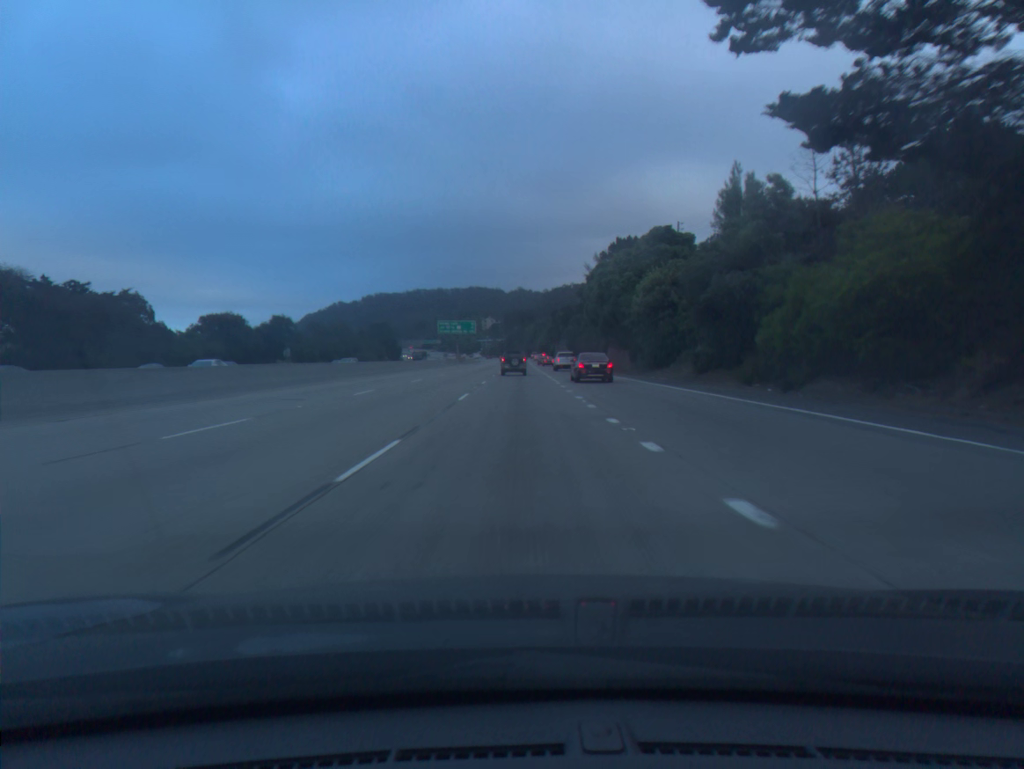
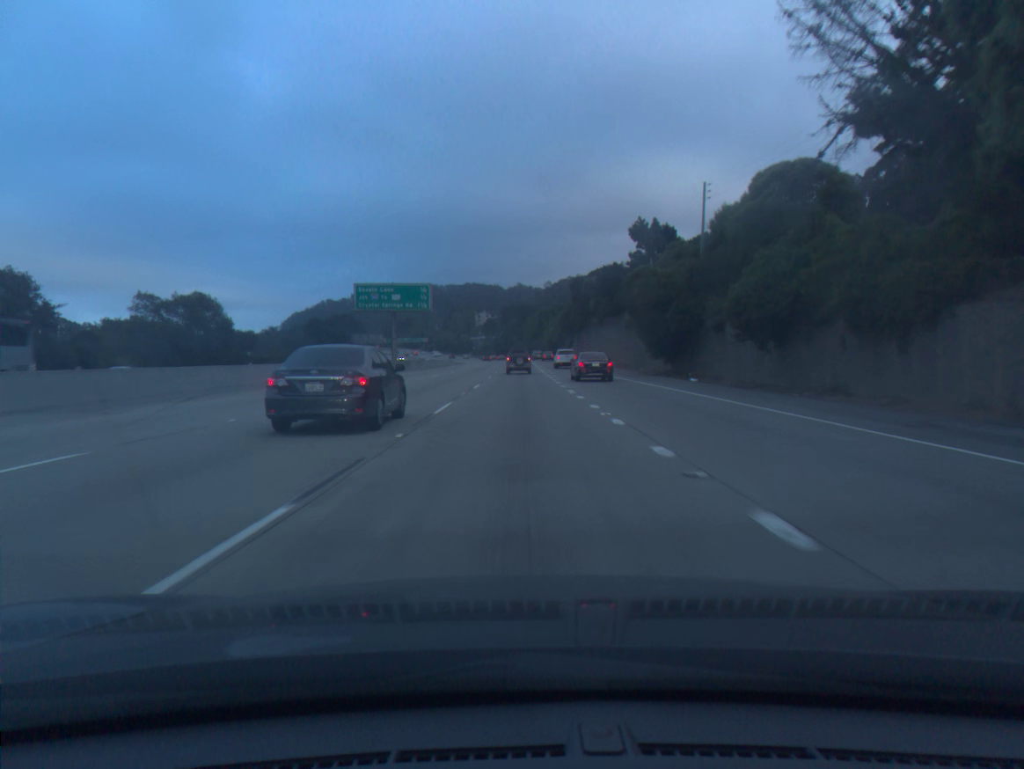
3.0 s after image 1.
(+0.1, +77.0) m; 0°
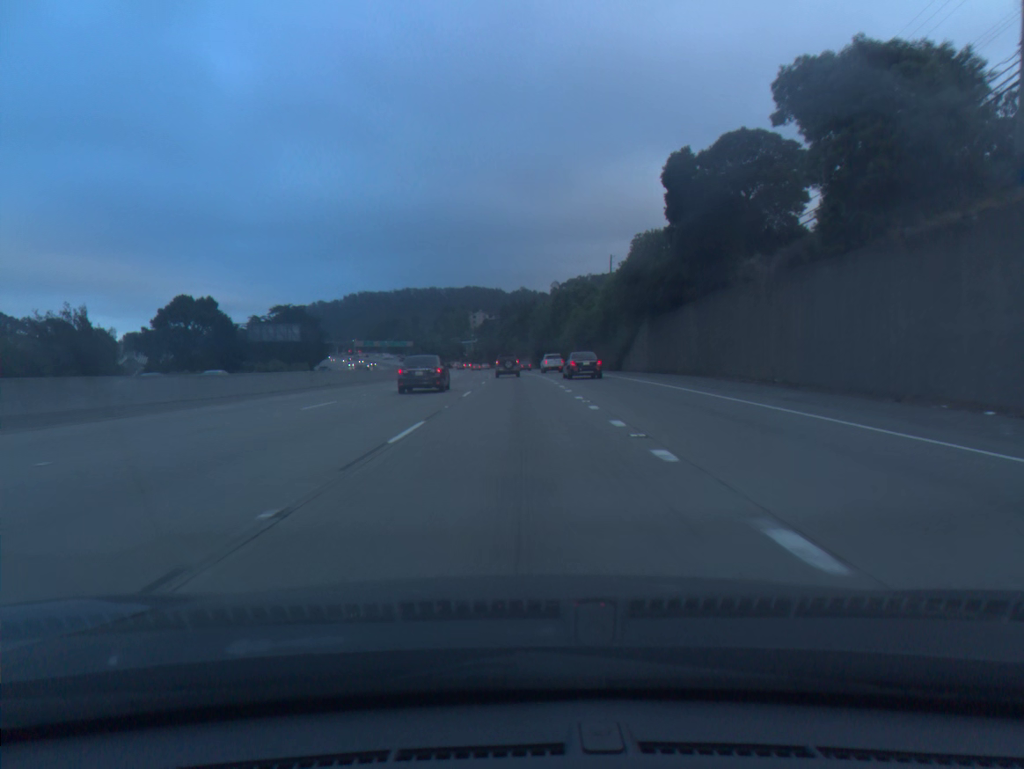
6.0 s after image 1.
(+0.2, +76.7) m; 0°
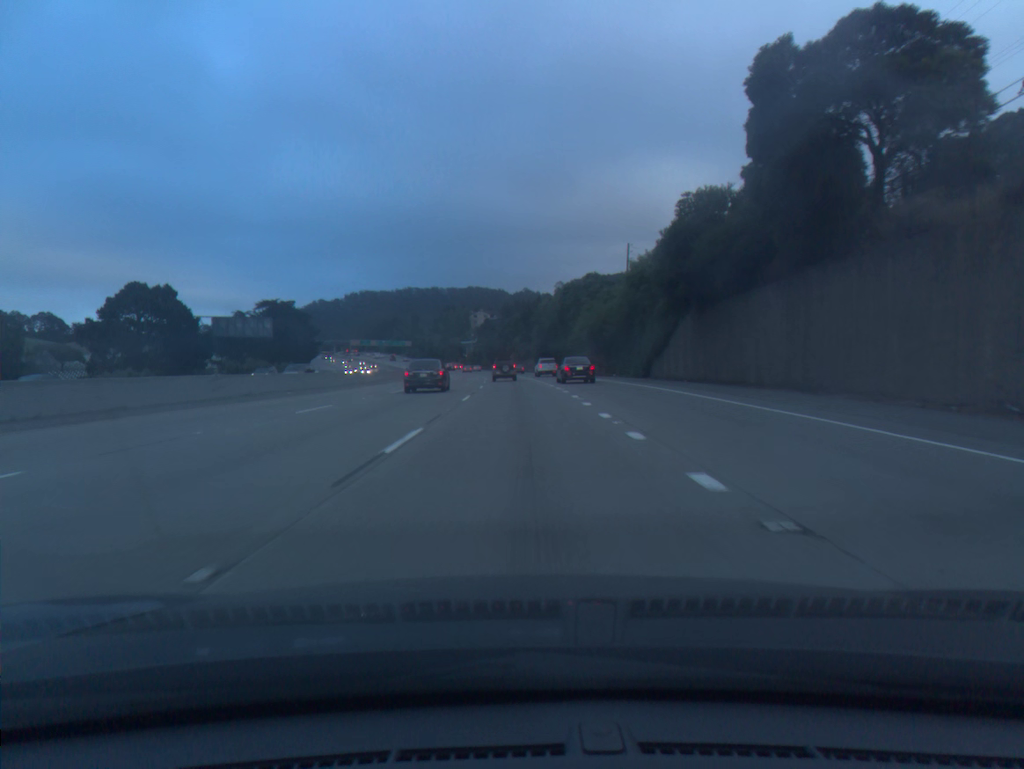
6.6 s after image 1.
(0.0, +15.3) m; 0°
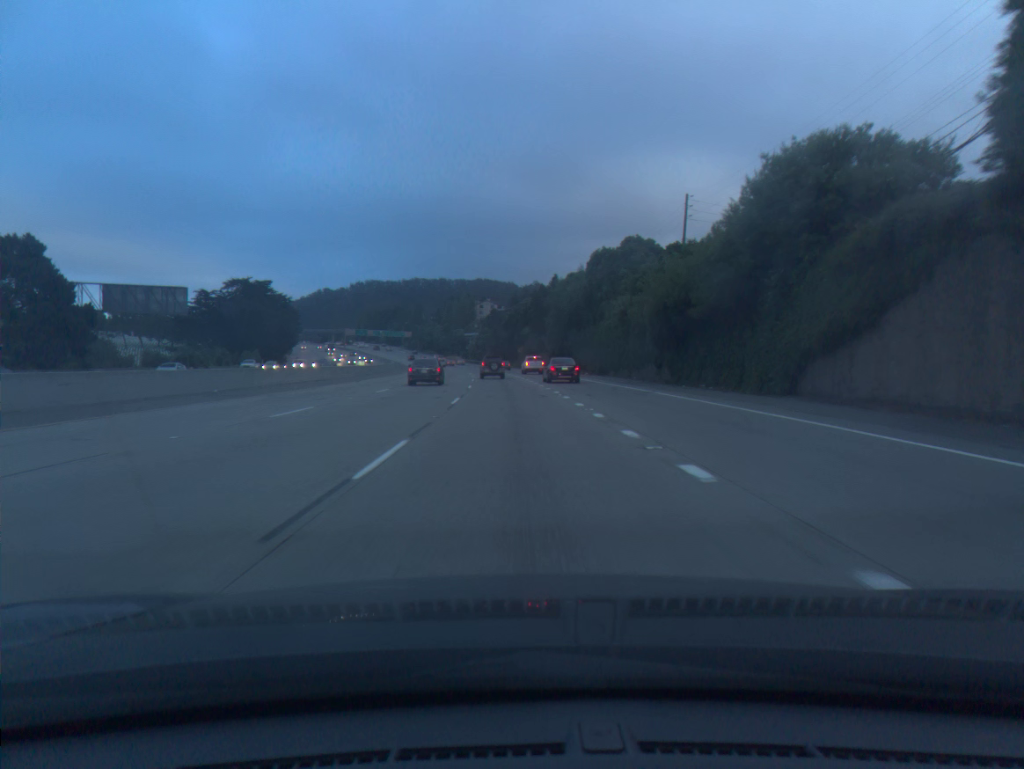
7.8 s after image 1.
(-0.1, +30.8) m; -1°
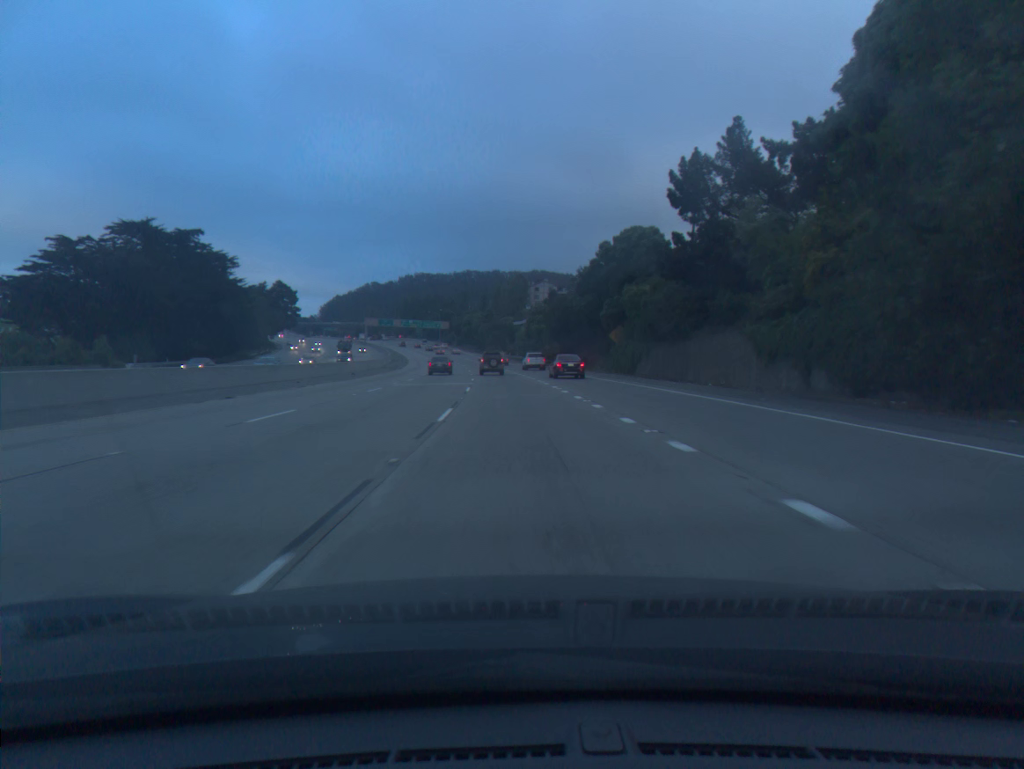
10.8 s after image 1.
(-3.1, +78.4) m; -4°
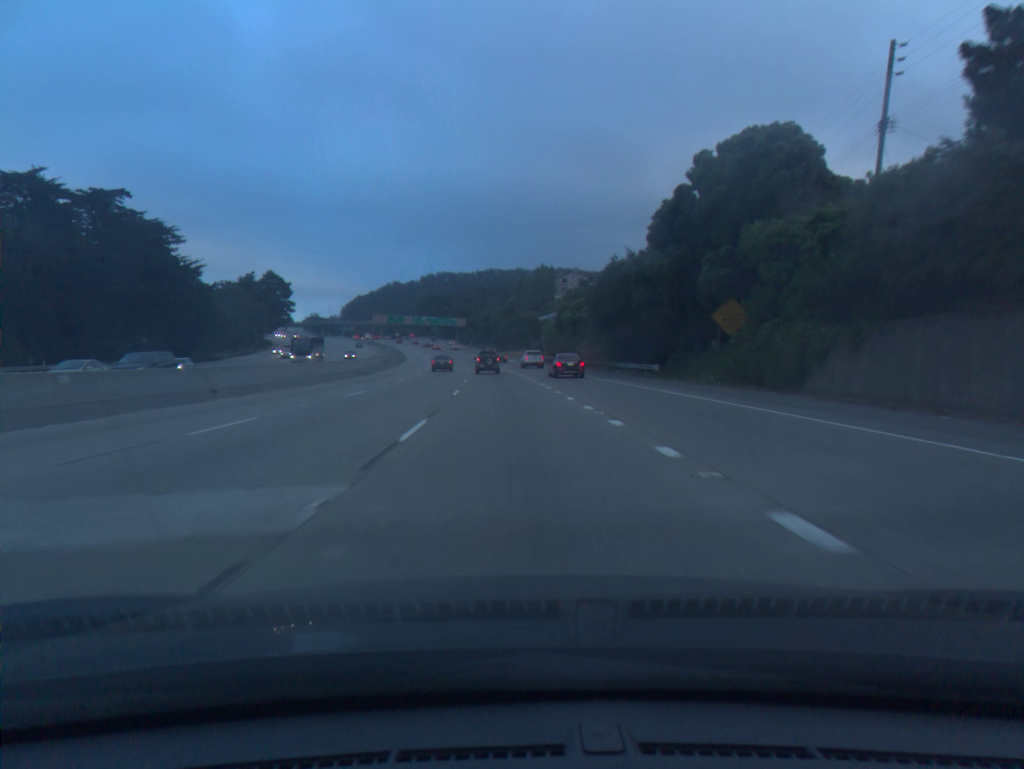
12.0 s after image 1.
(-0.4, +32.0) m; -2°
